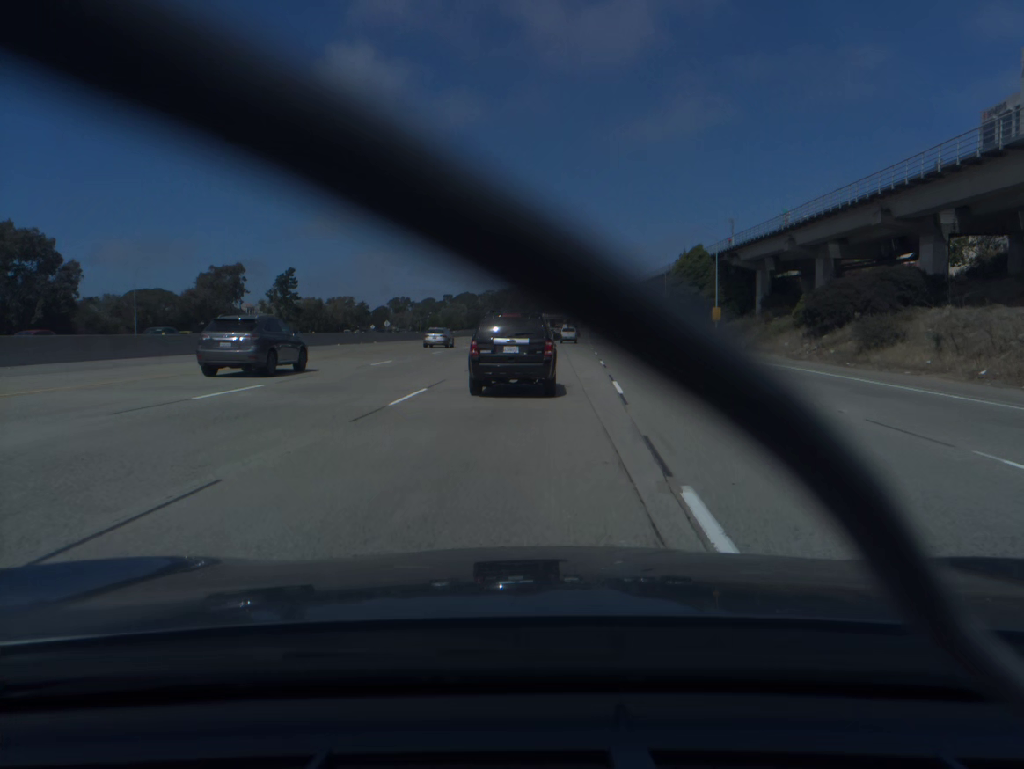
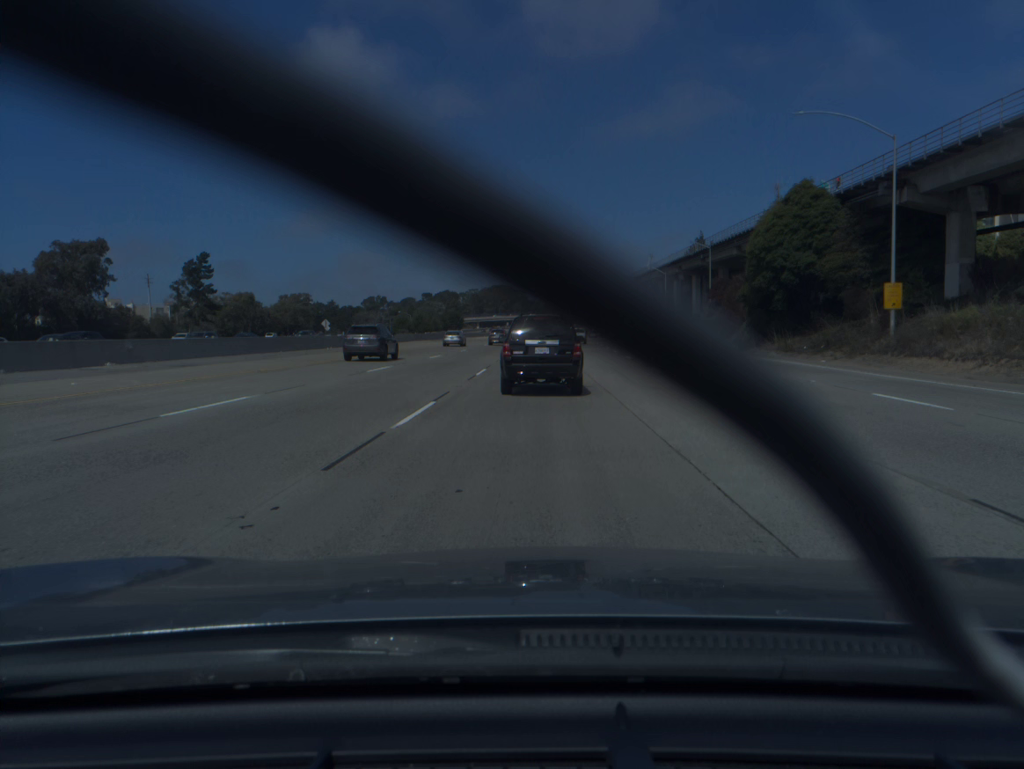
(+0.5, +46.0) m; +1°
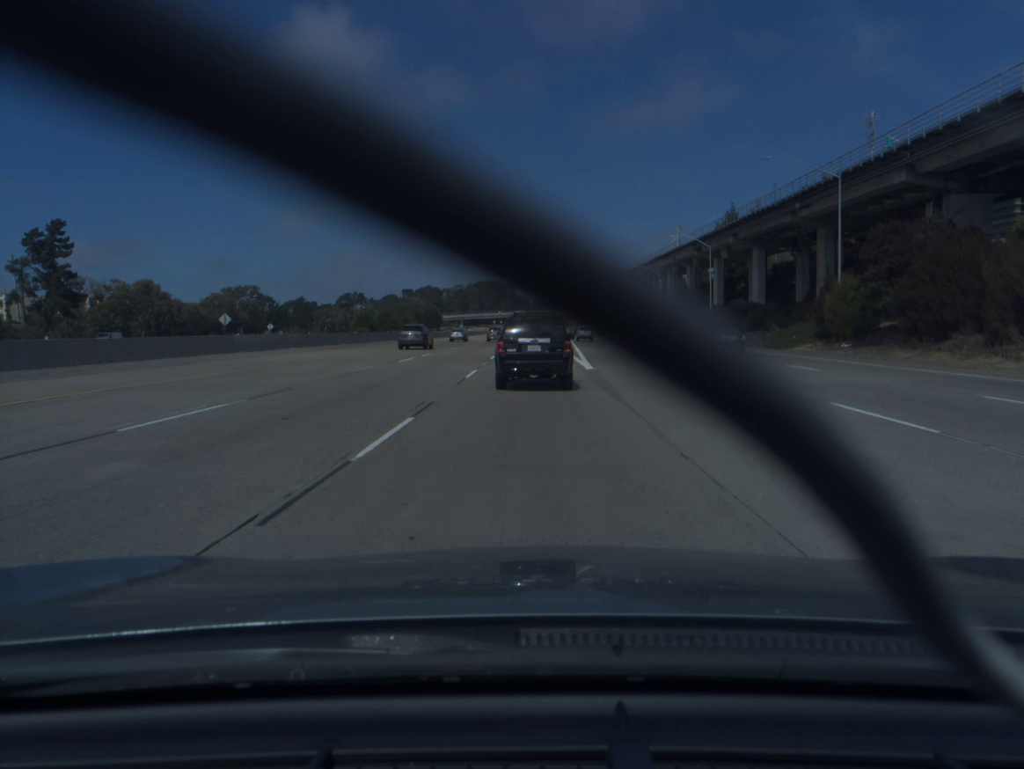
(+0.4, +45.4) m; +1°
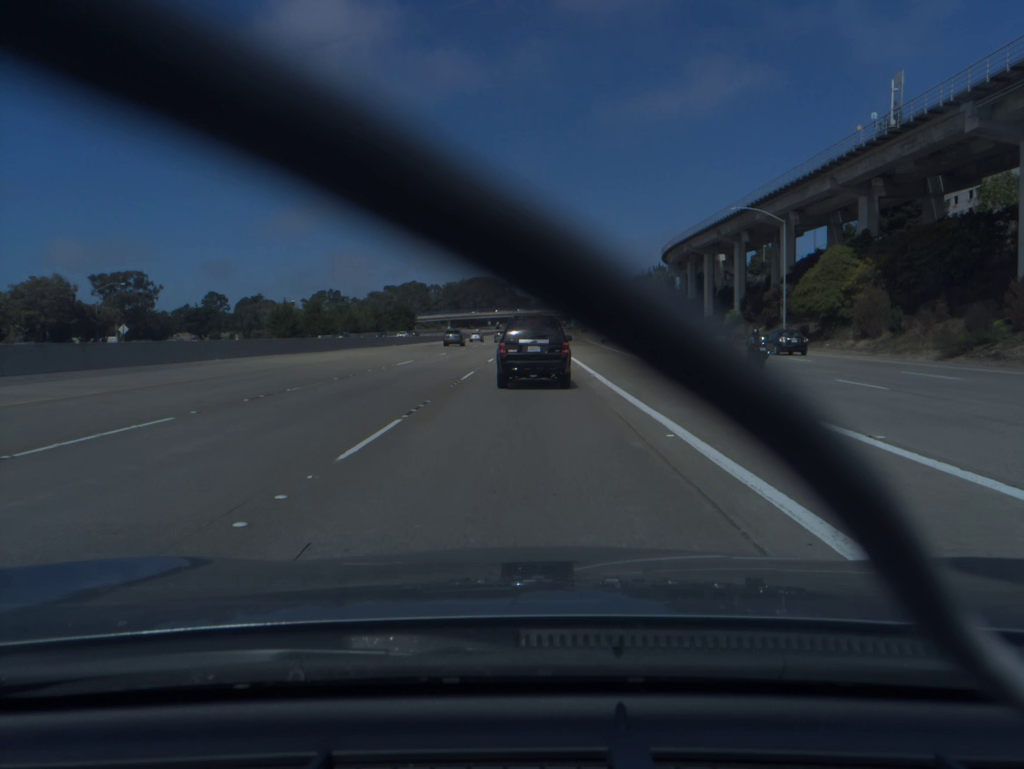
(+0.1, +74.8) m; 0°
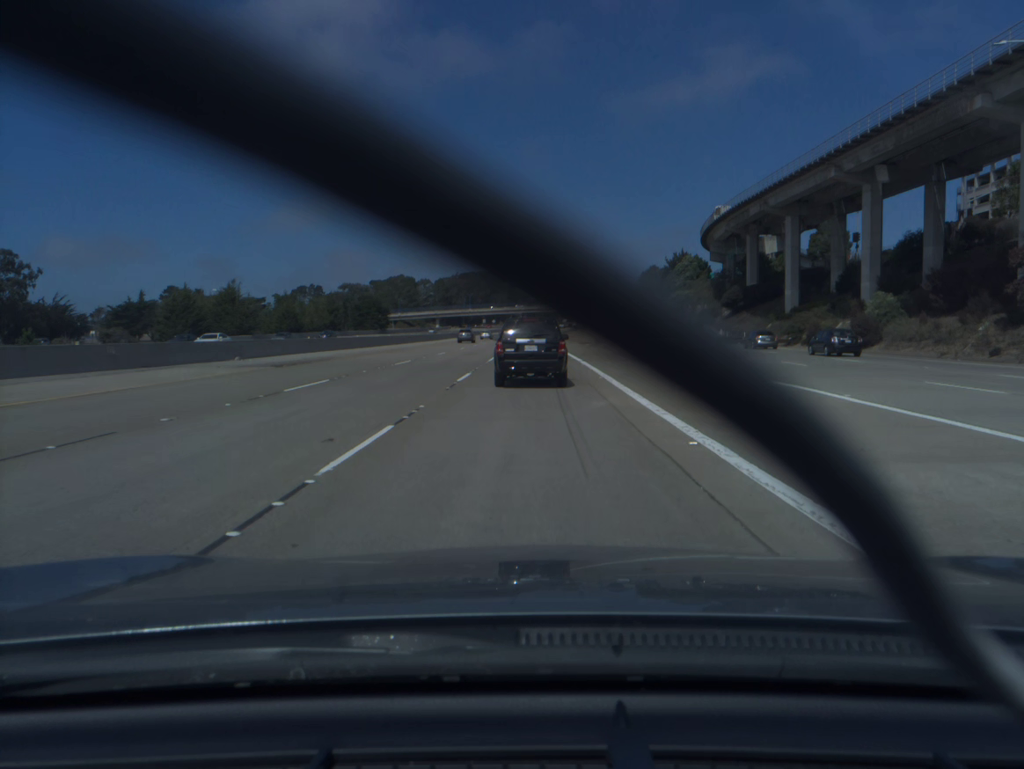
(0.0, +44.7) m; 0°
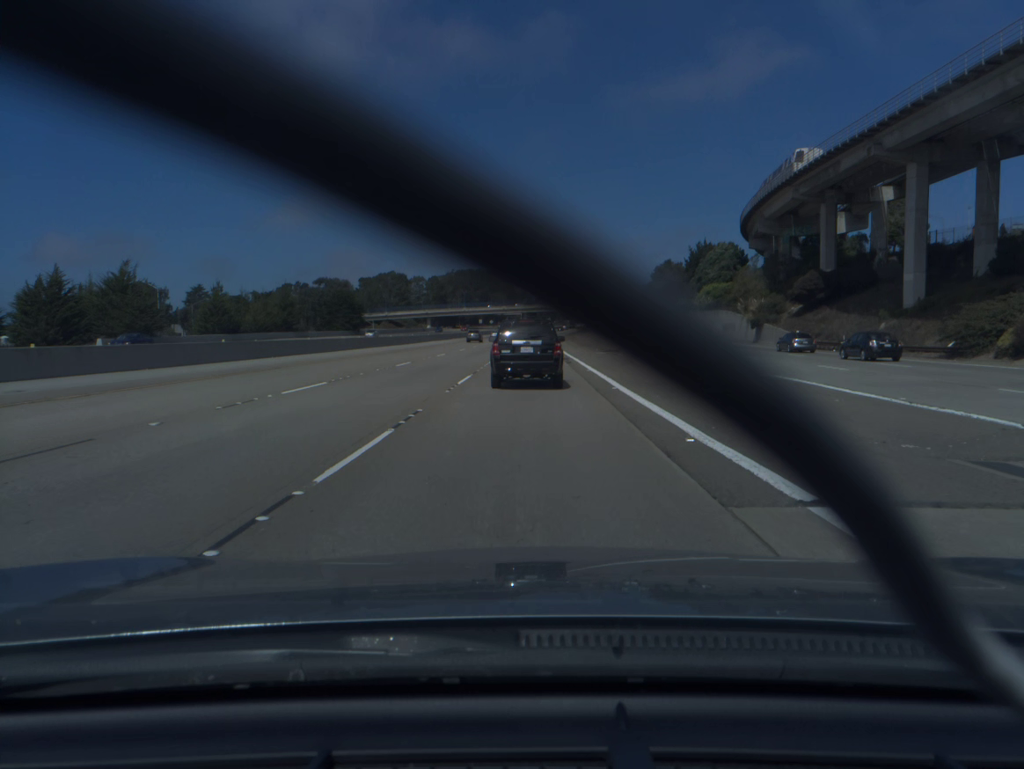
(0.0, +29.5) m; 0°
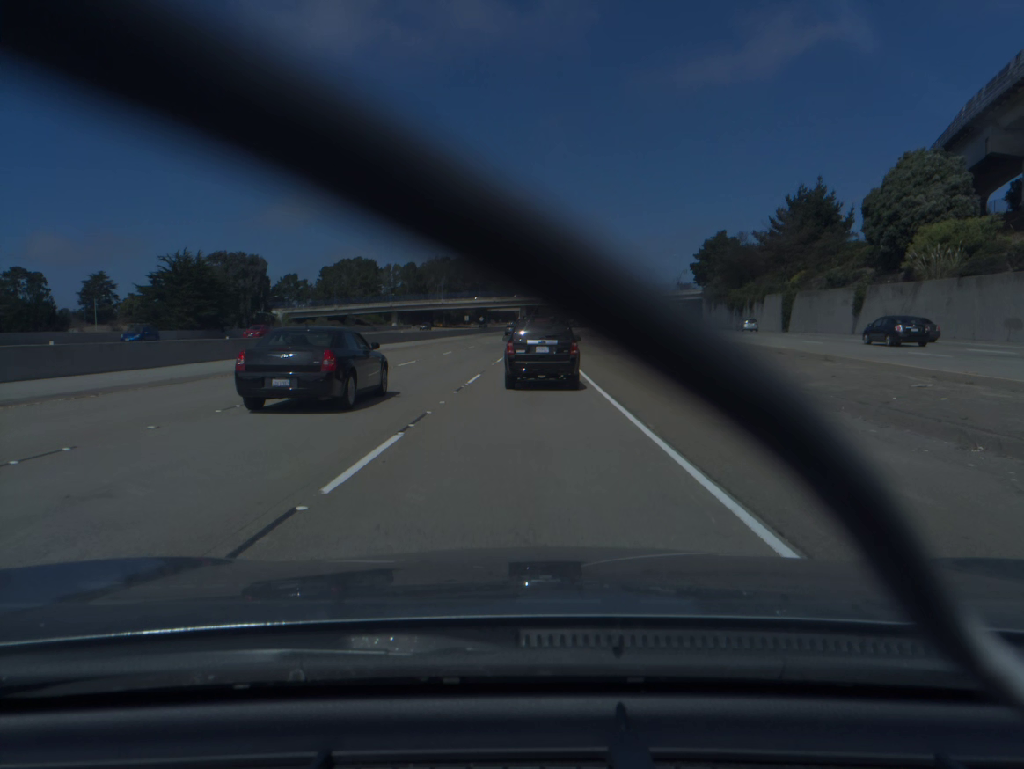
(-0.1, +73.1) m; 0°
